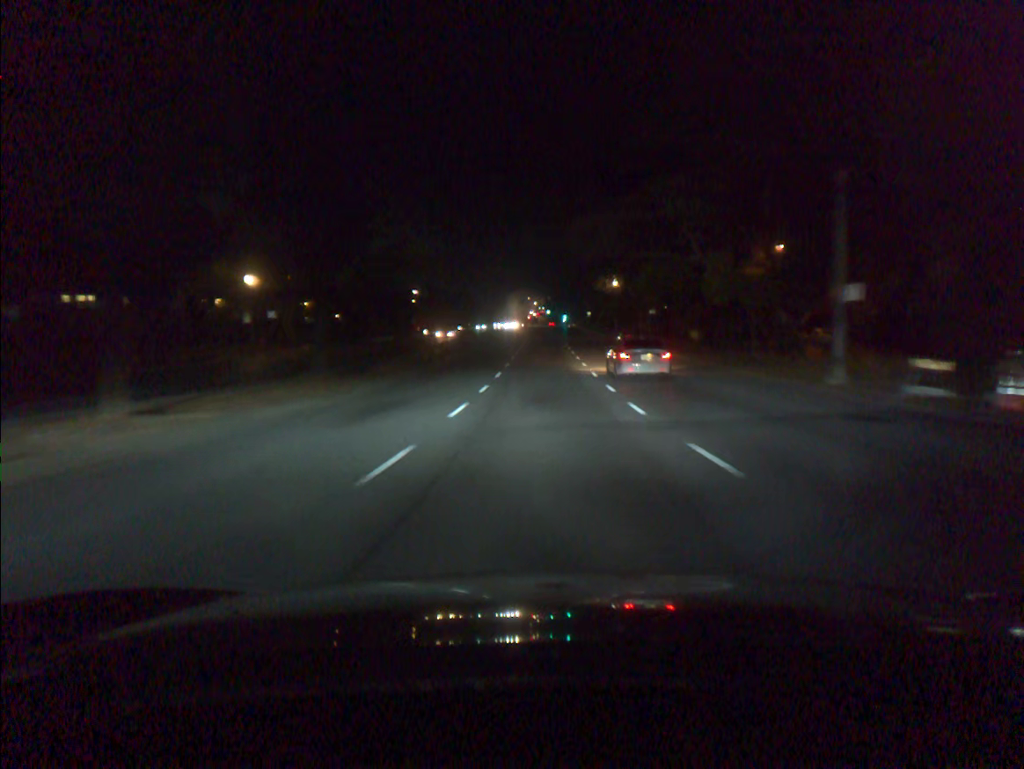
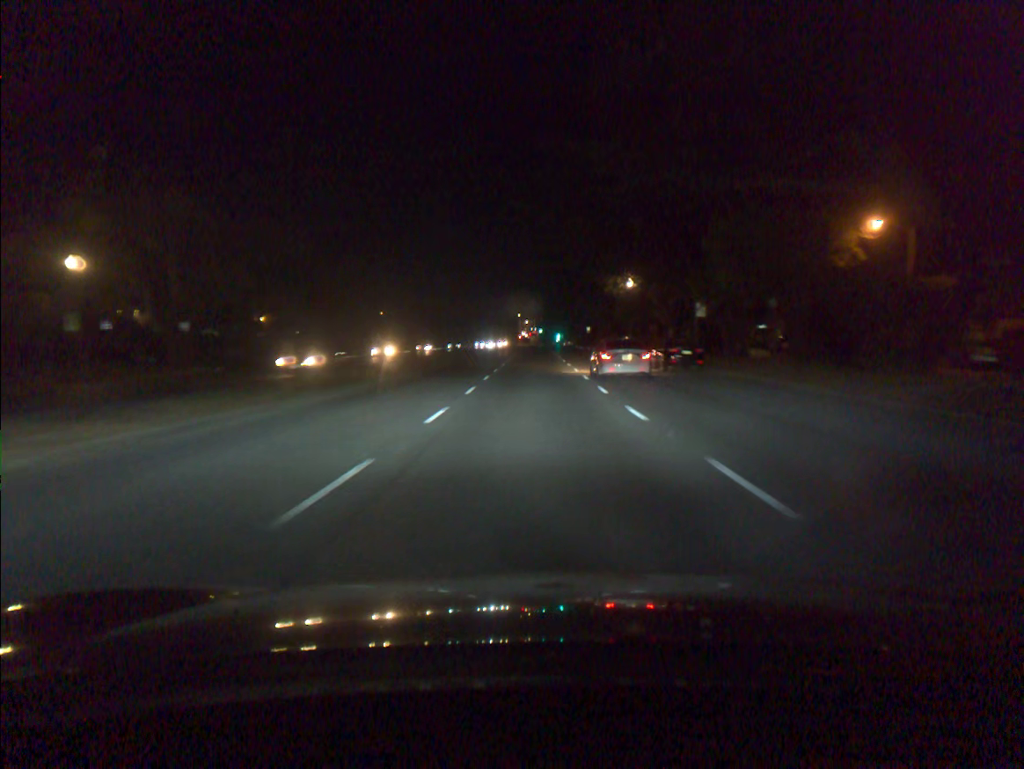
(+0.1, +22.7) m; 0°
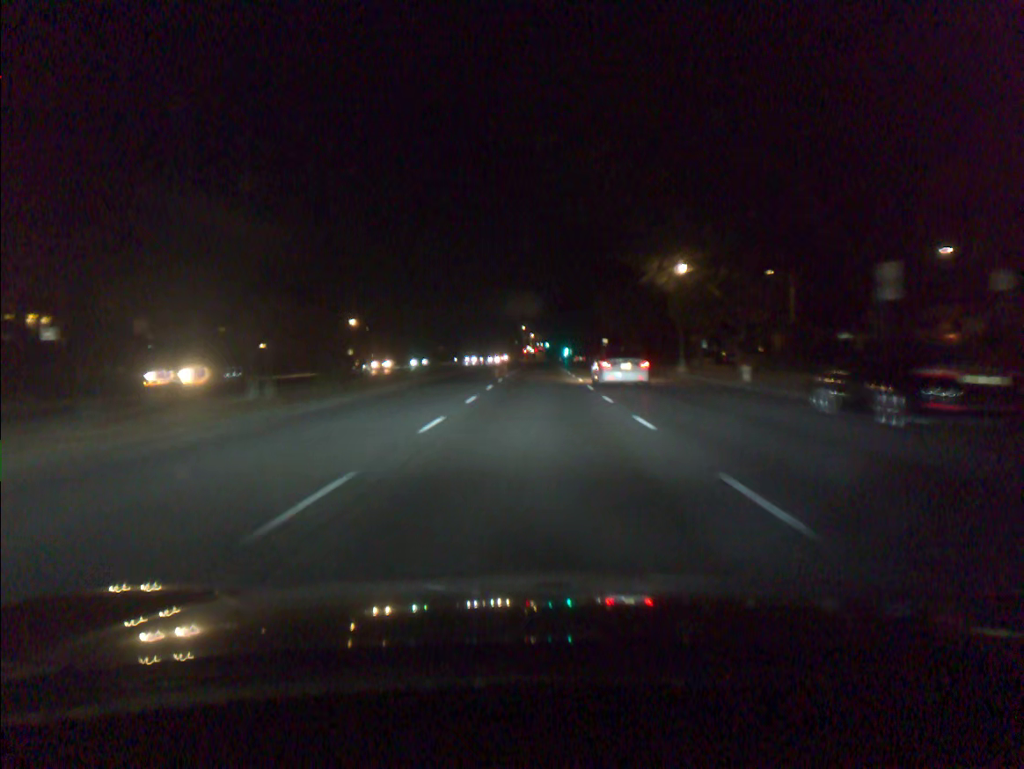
(-0.1, +22.5) m; 0°
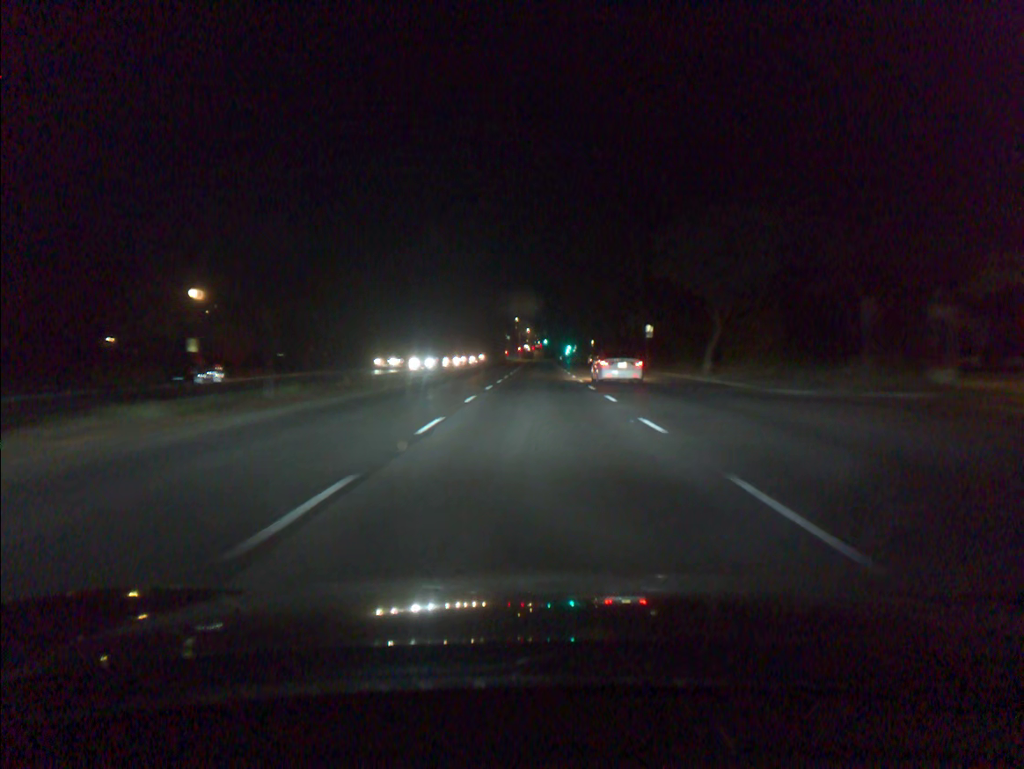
(-0.1, +44.5) m; 0°
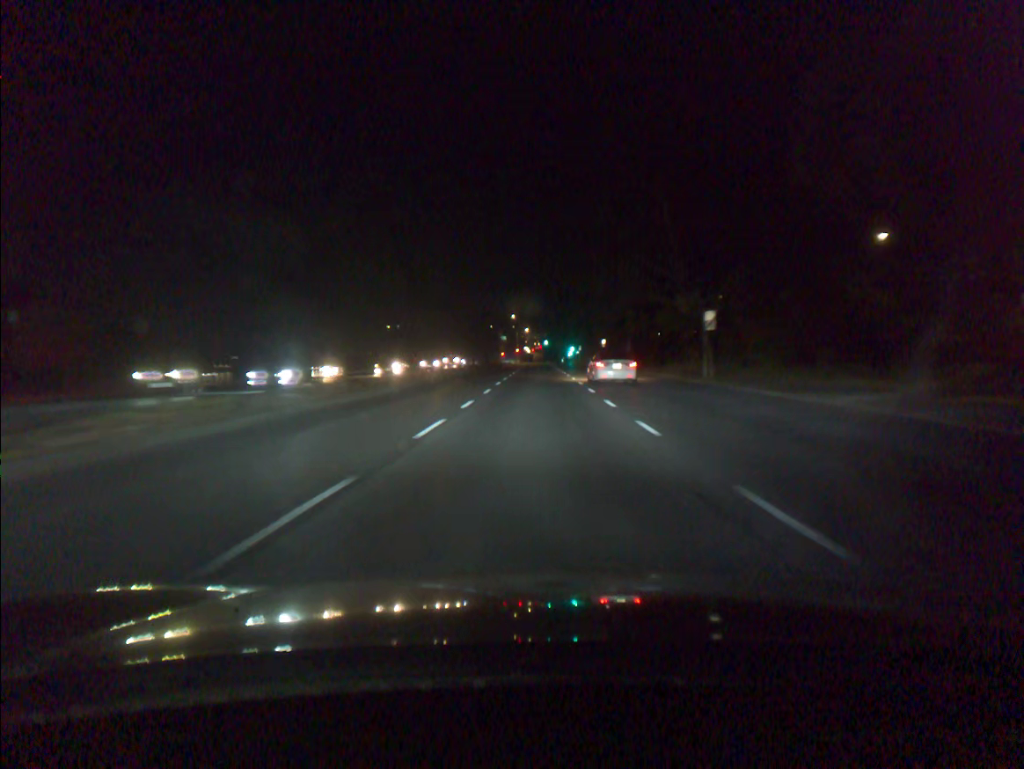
(0.0, +22.1) m; 0°
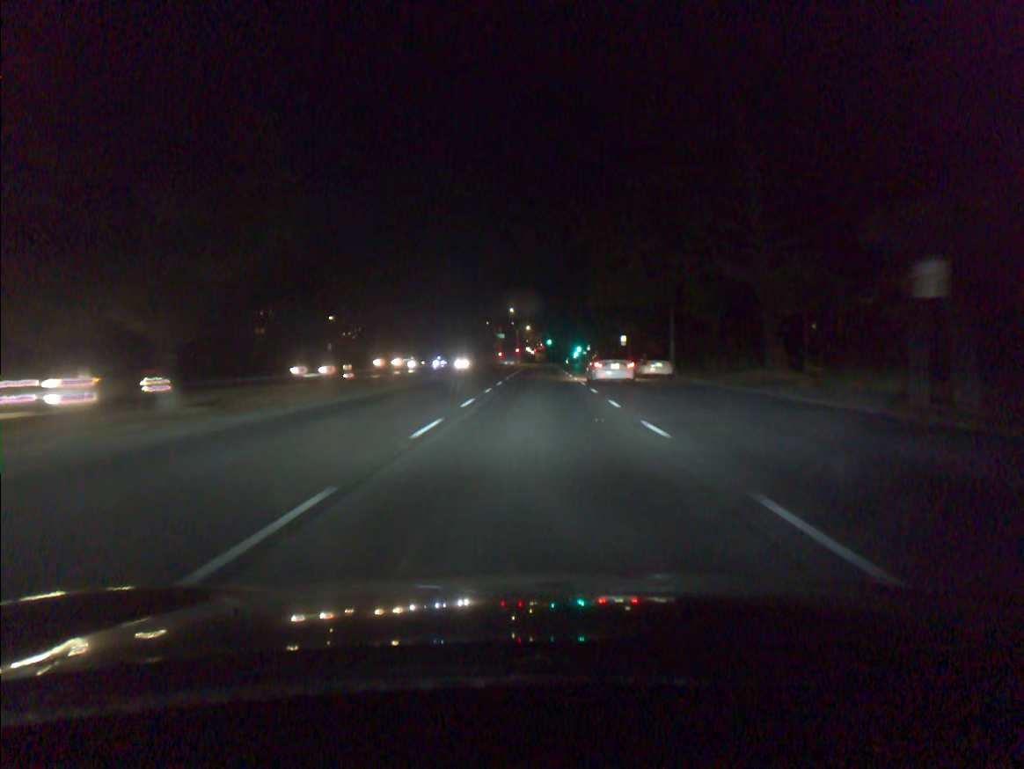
(0.0, +22.2) m; 0°
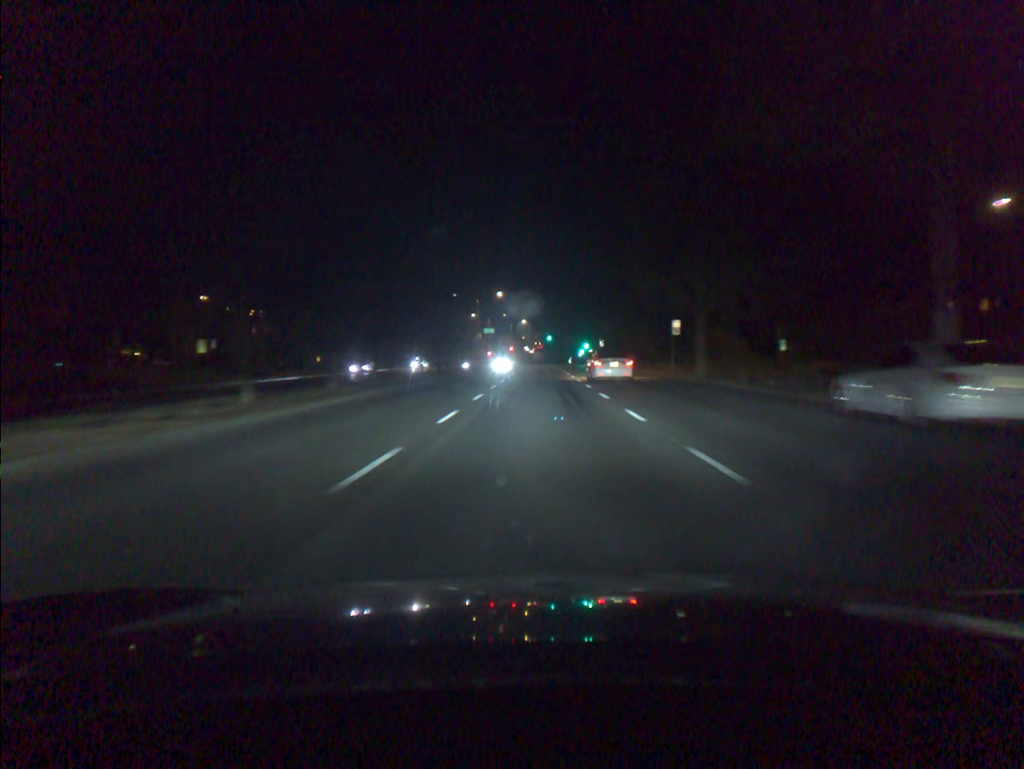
(+0.1, +33.5) m; 0°
